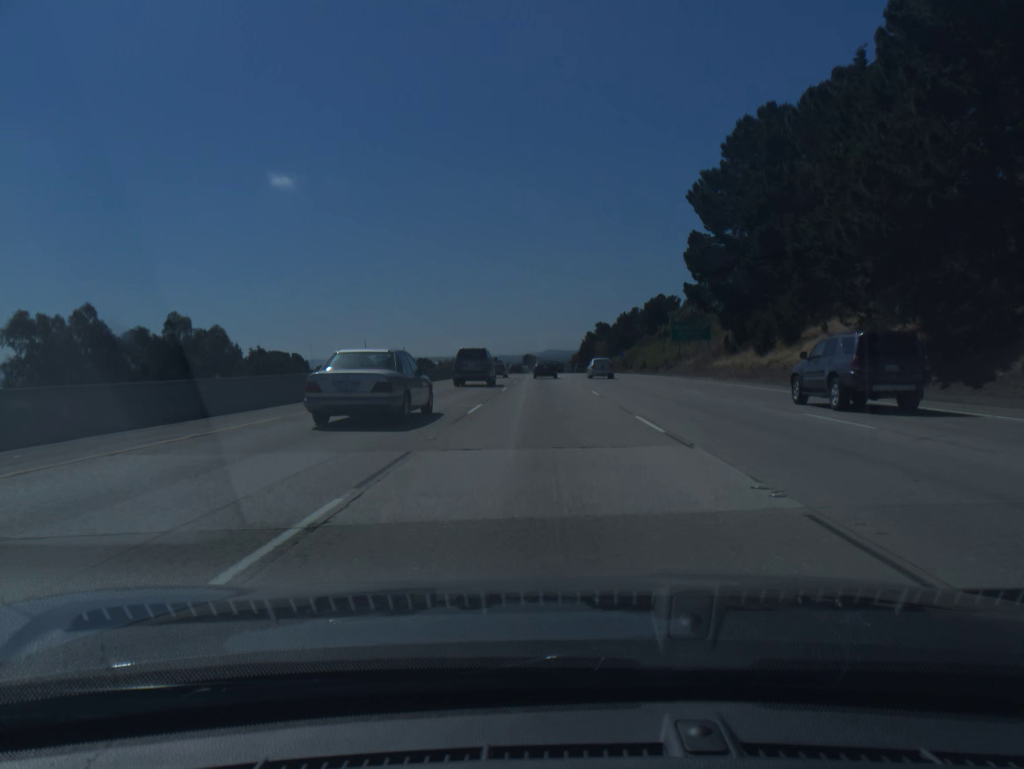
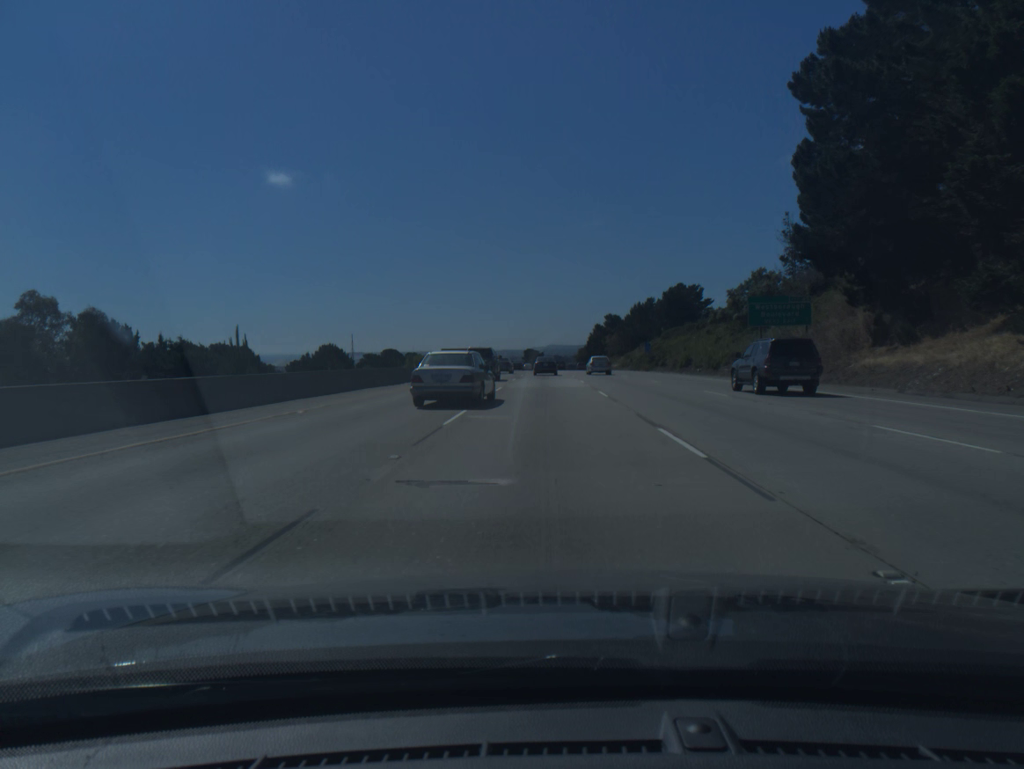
(0.0, +33.0) m; 0°
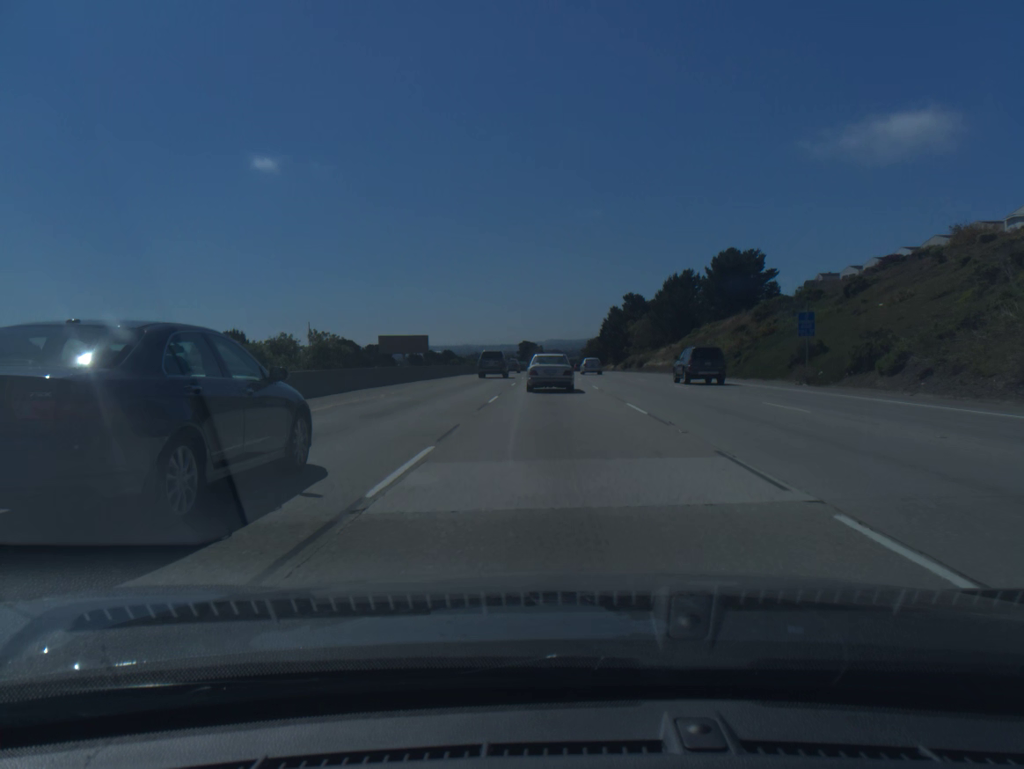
(-0.3, +65.8) m; 0°
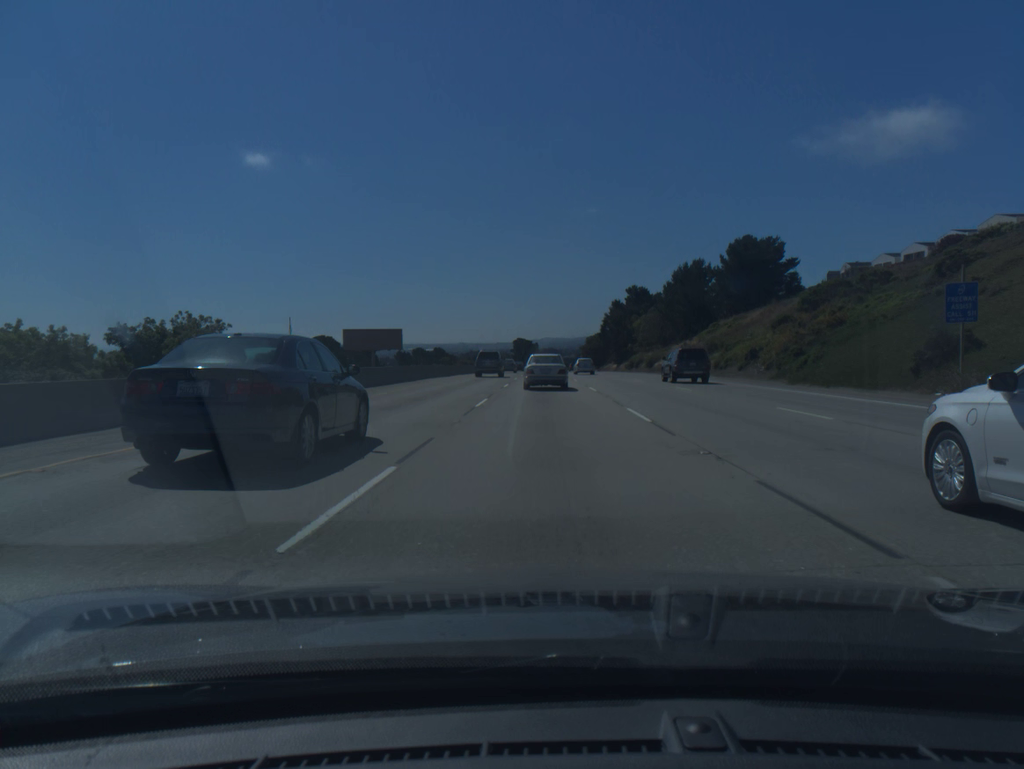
(0.0, +16.5) m; 0°
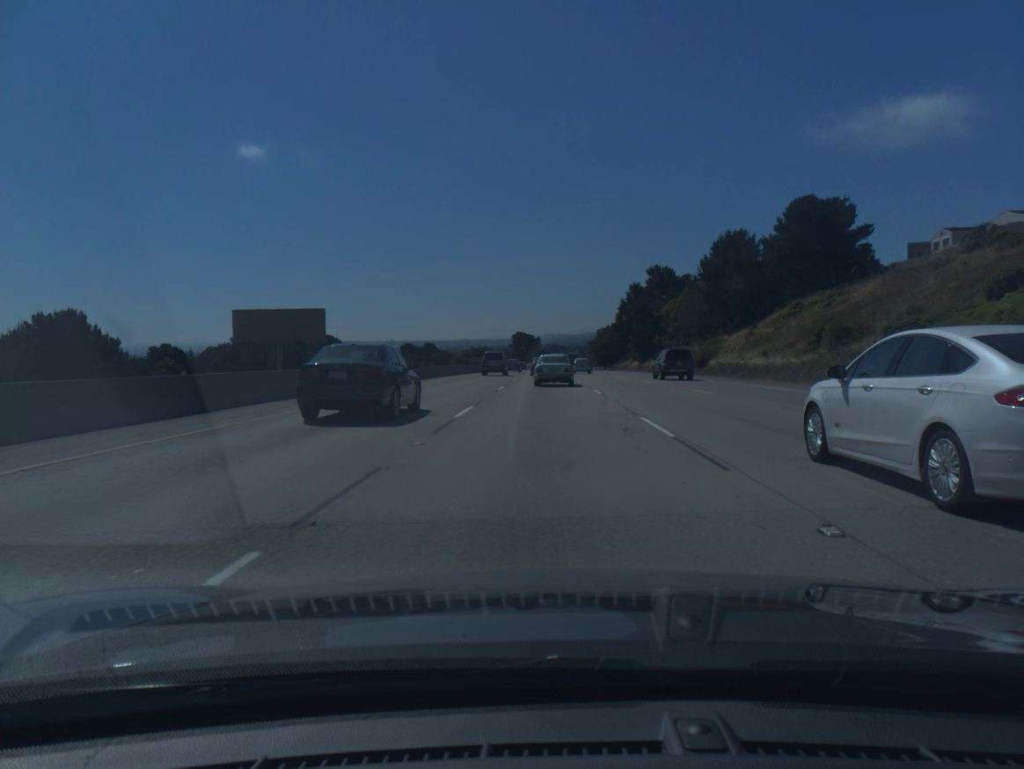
(0.0, +33.0) m; 0°
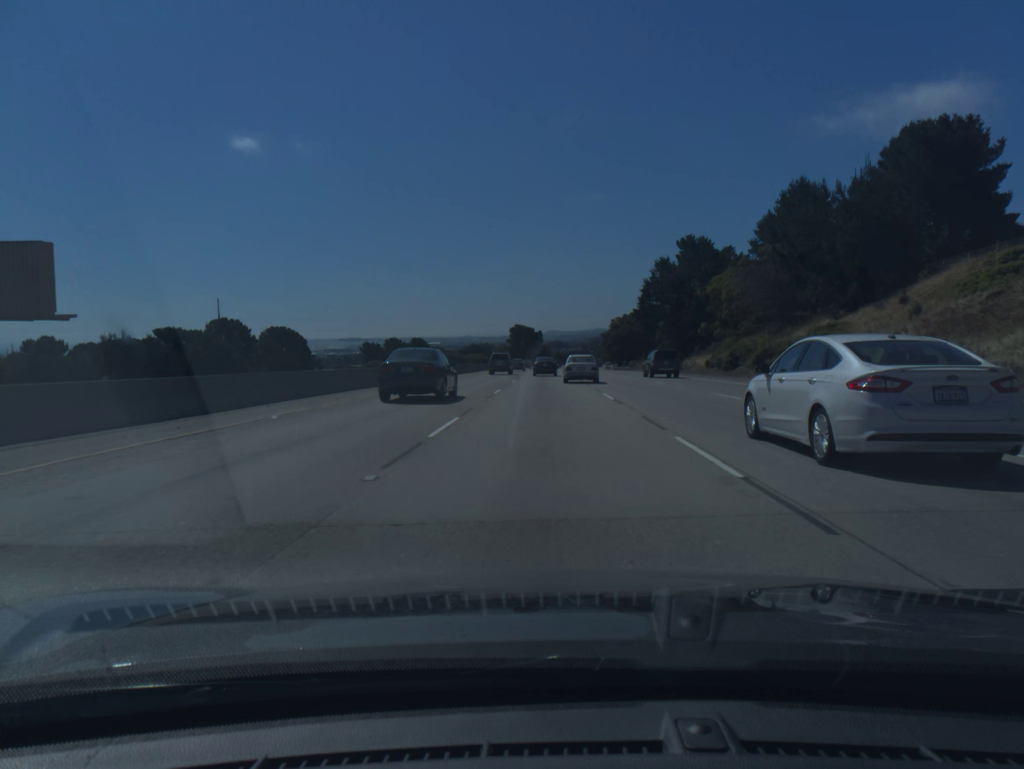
(0.0, +33.1) m; 0°
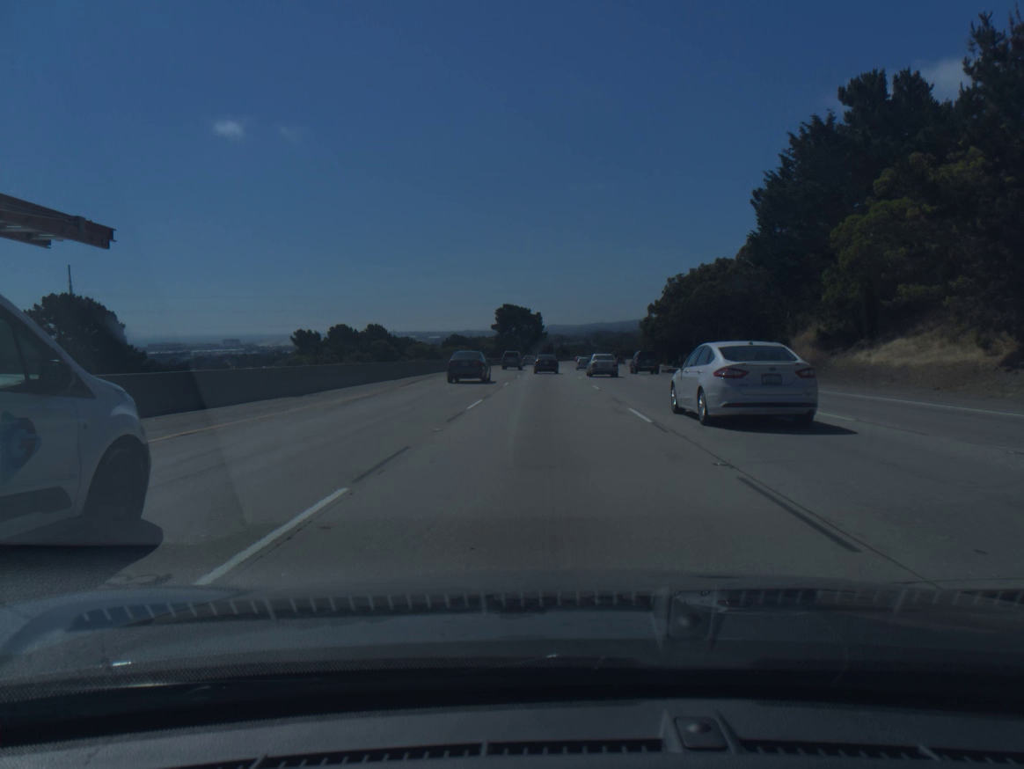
(0.0, +66.6) m; 0°
